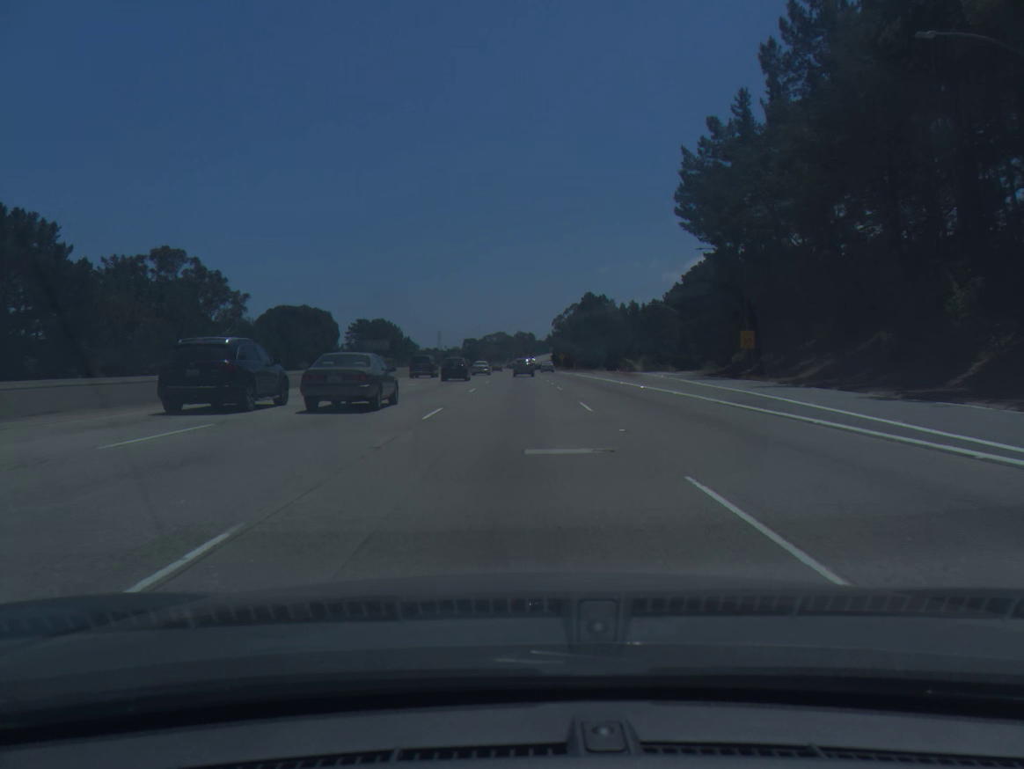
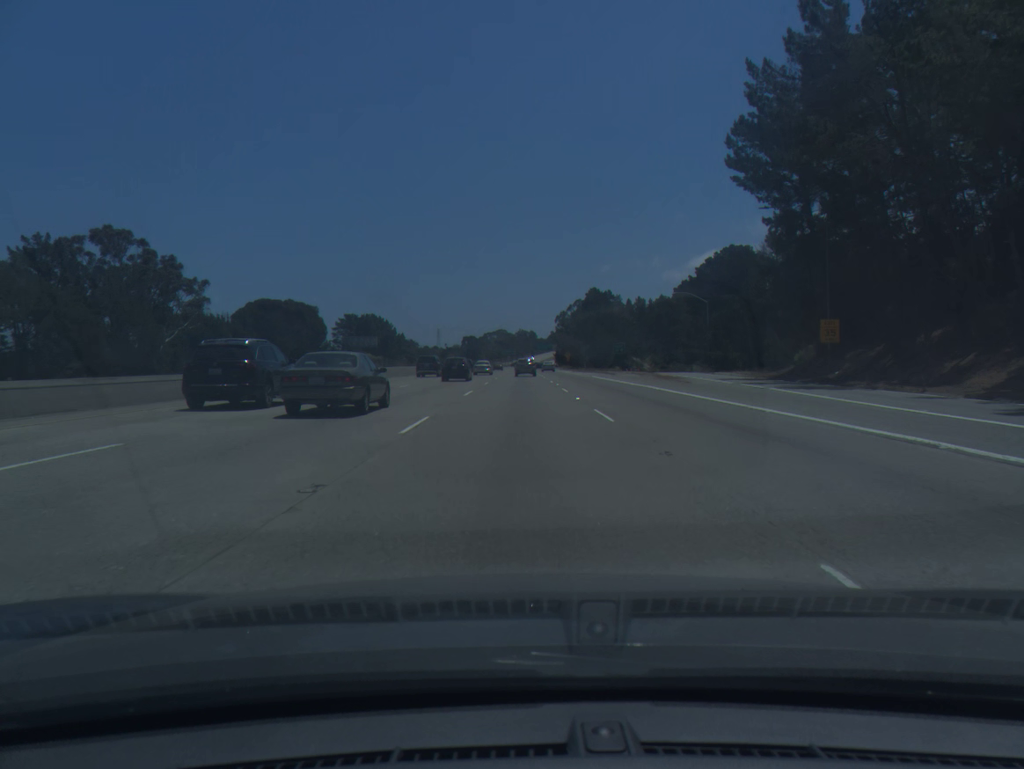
(0.0, +17.9) m; 0°
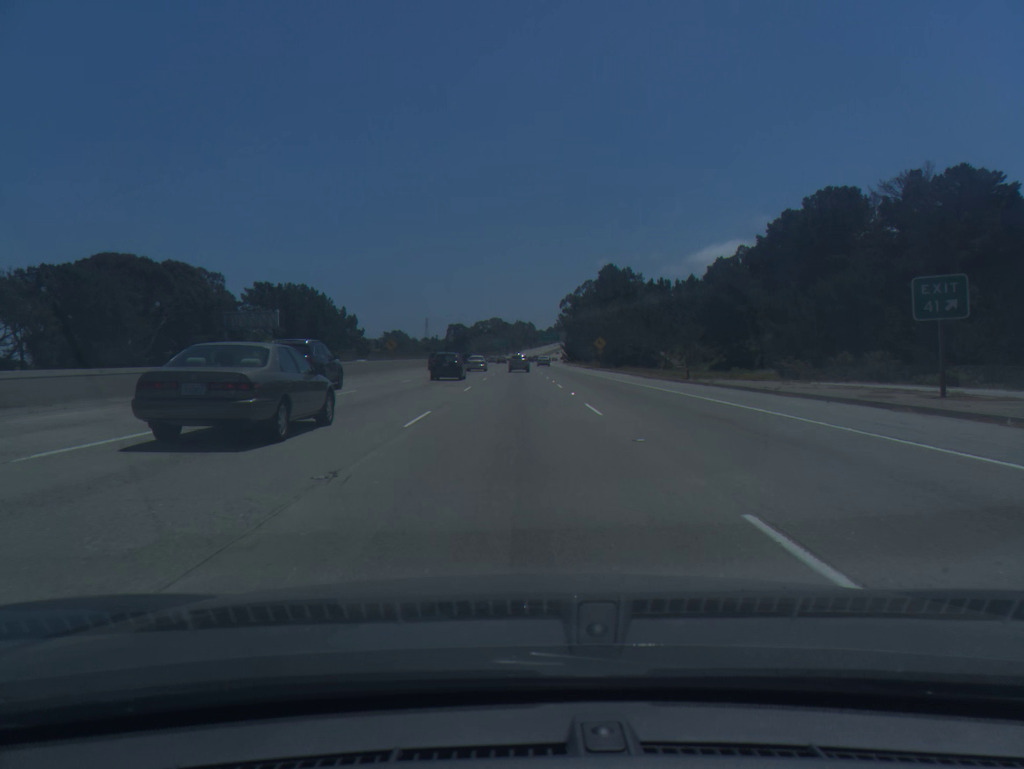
(+0.1, +72.1) m; 0°
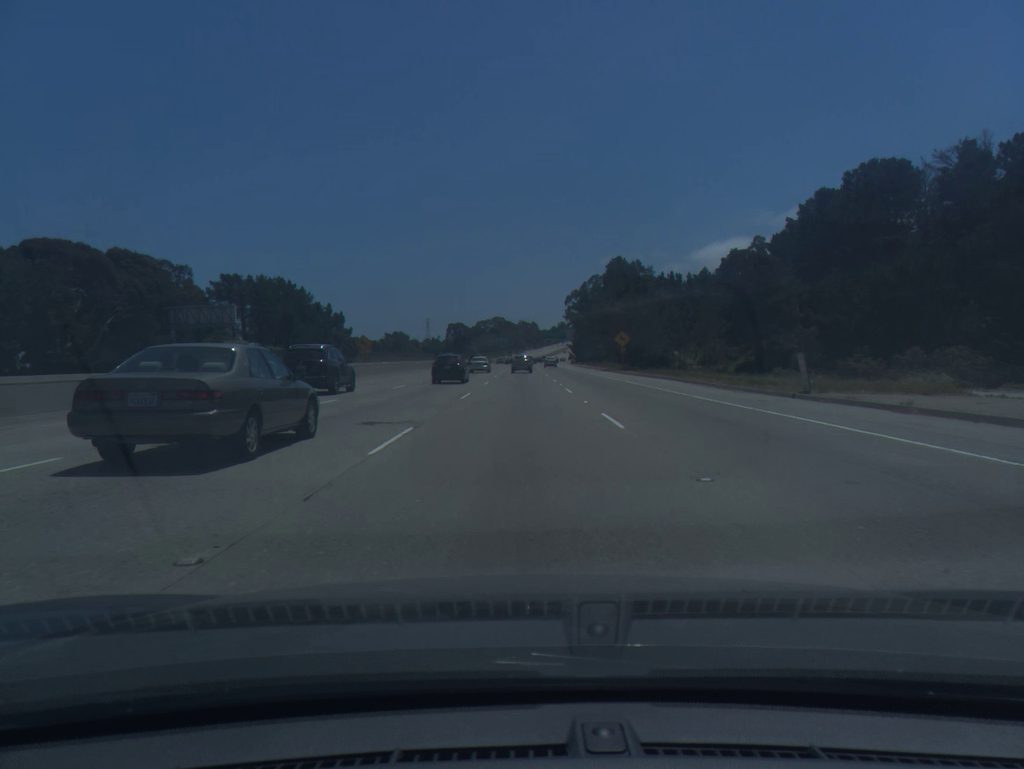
(0.0, +18.1) m; 0°
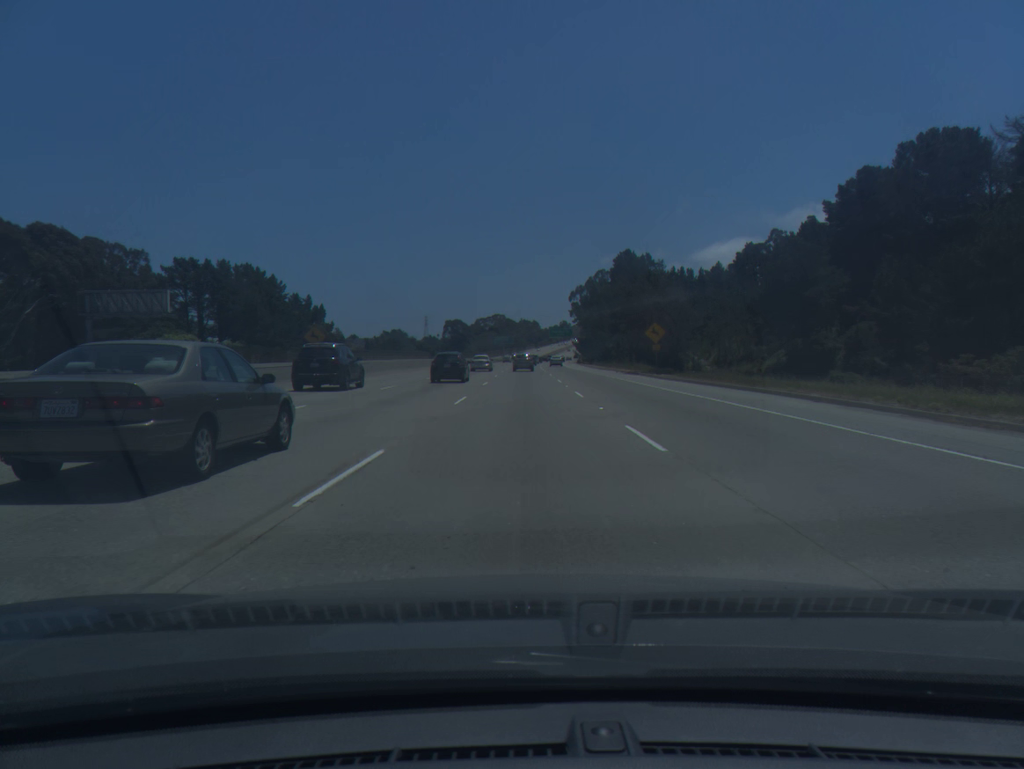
(0.0, +18.1) m; 0°
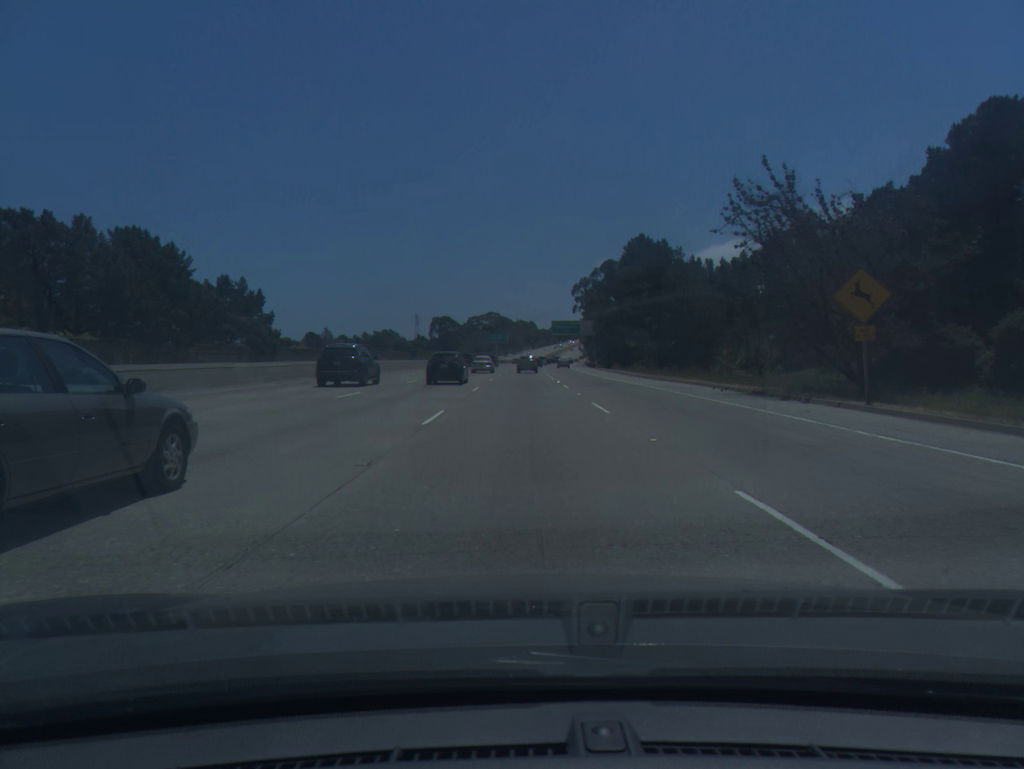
(+0.1, +36.2) m; 0°
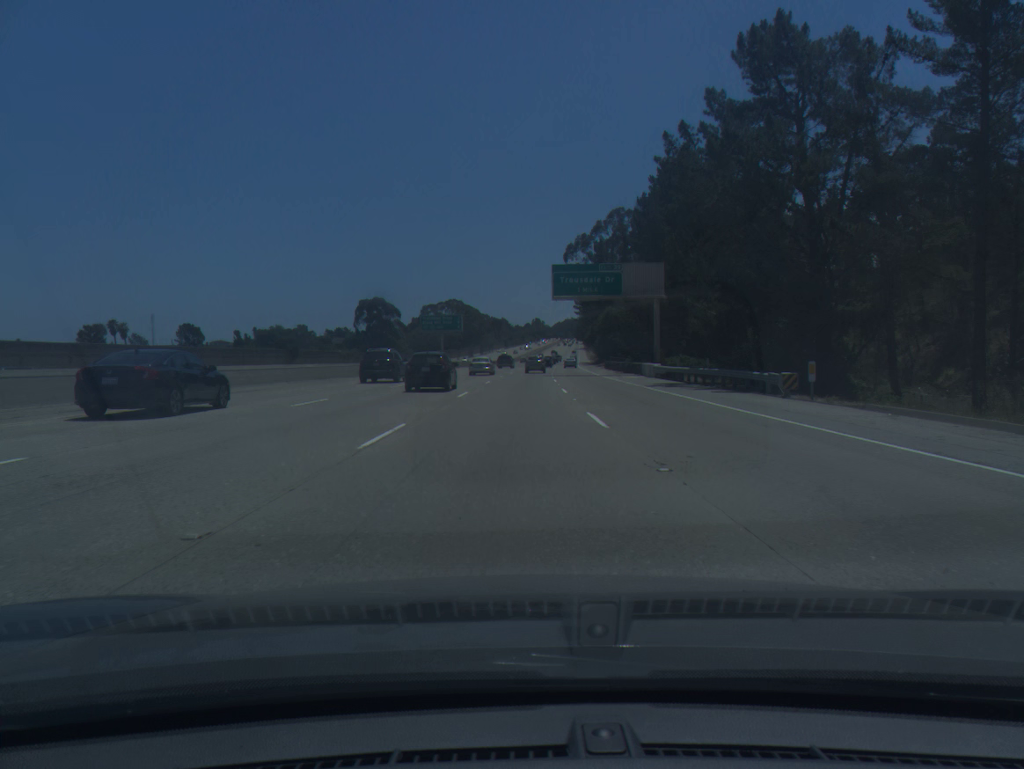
(+1.4, +90.8) m; +2°
